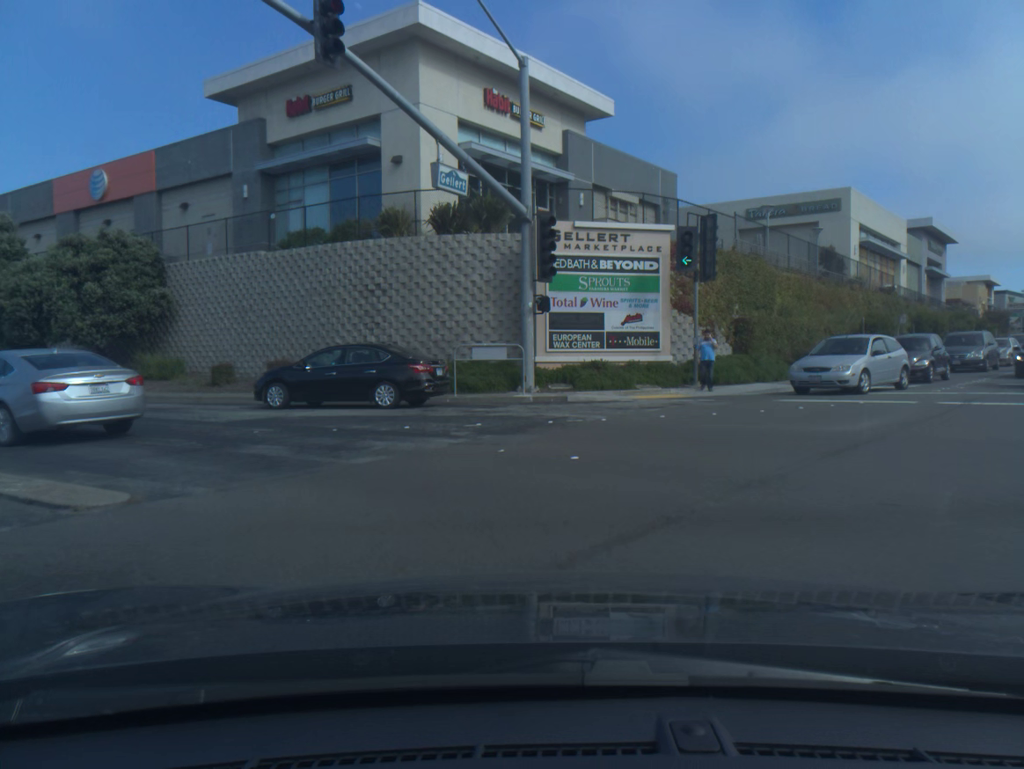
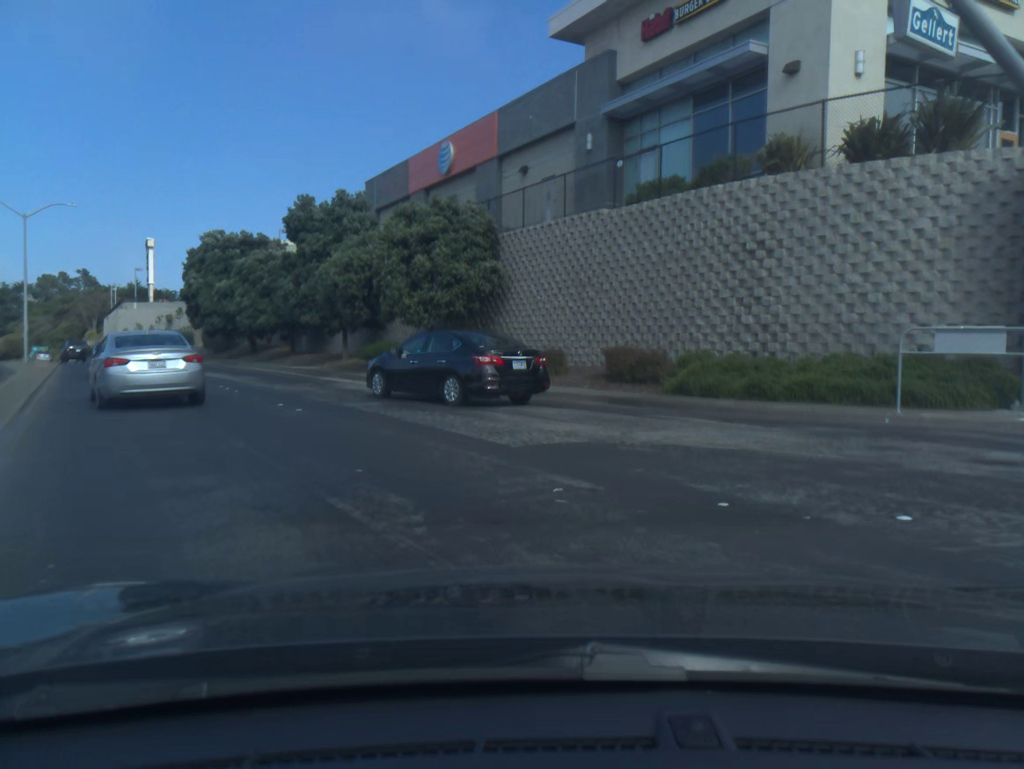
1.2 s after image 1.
(-1.6, +7.5) m; -28°
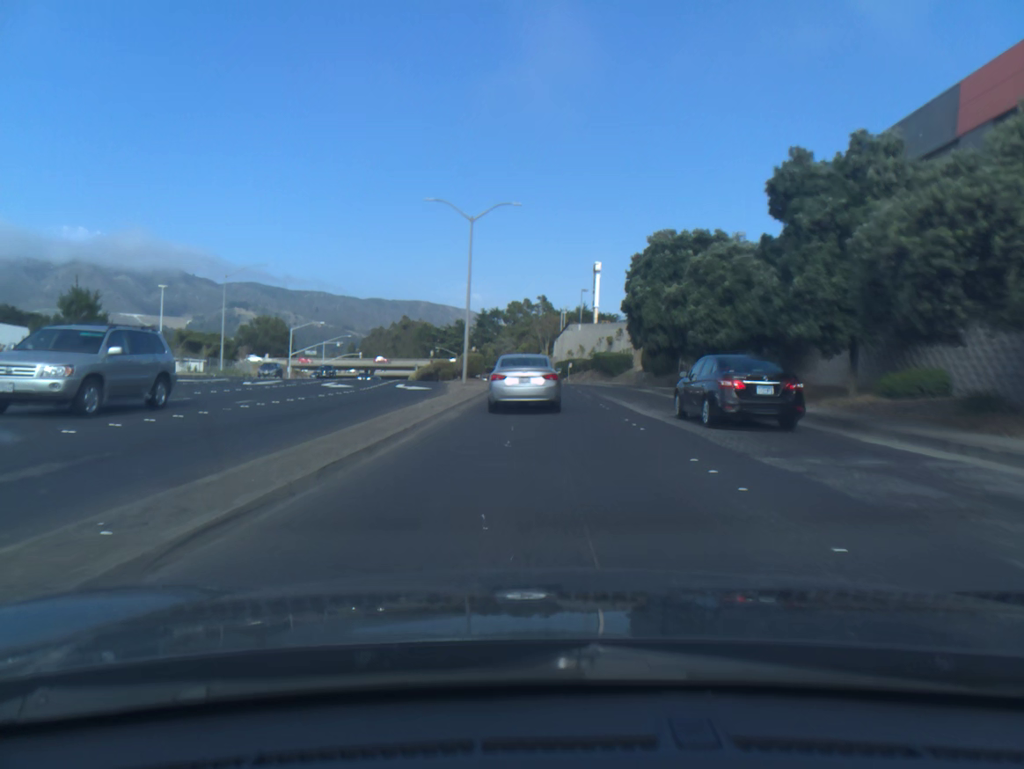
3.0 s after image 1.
(-3.5, +11.9) m; -24°
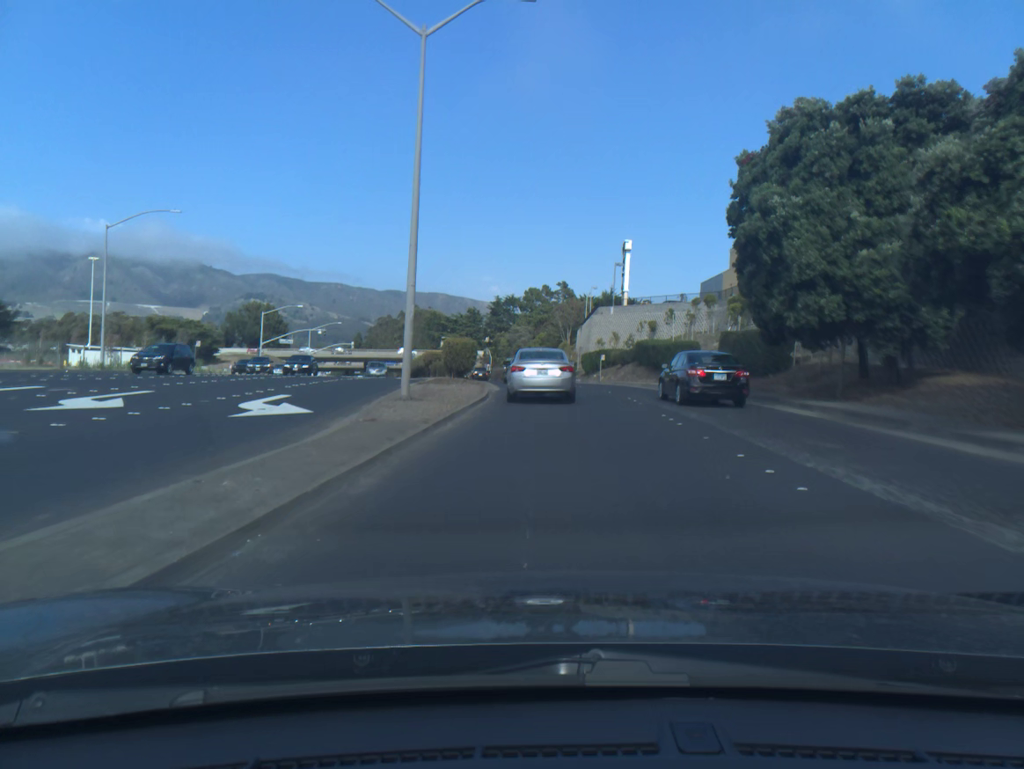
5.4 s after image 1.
(-0.1, +22.0) m; -1°
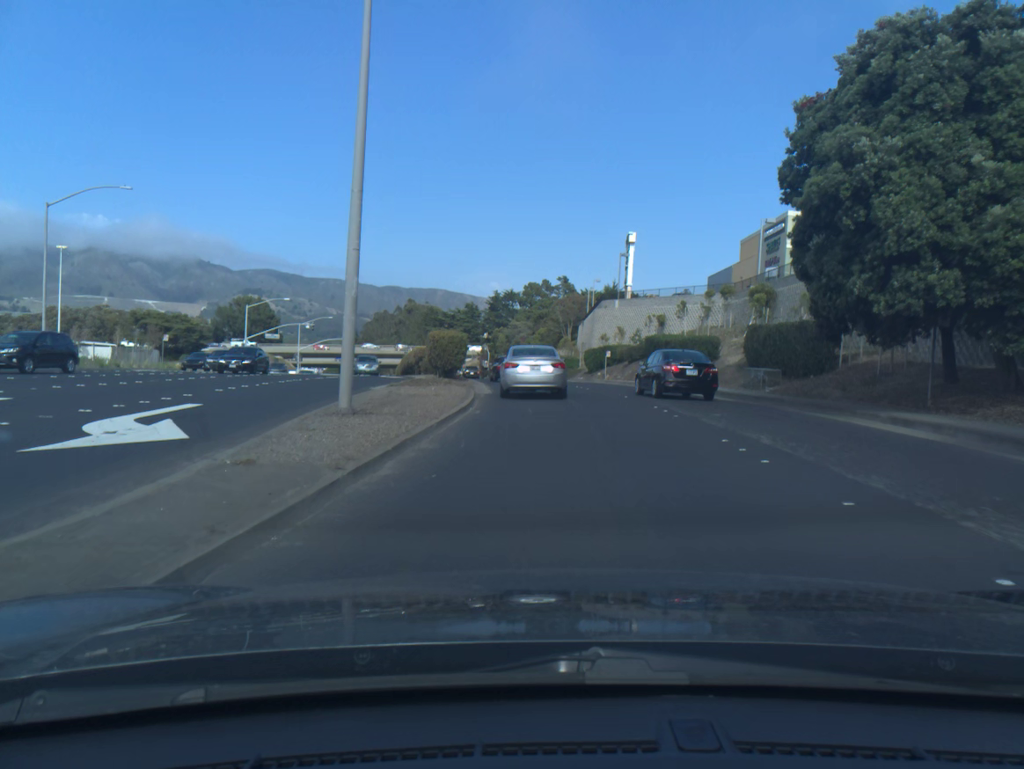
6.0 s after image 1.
(0.0, +5.6) m; 0°
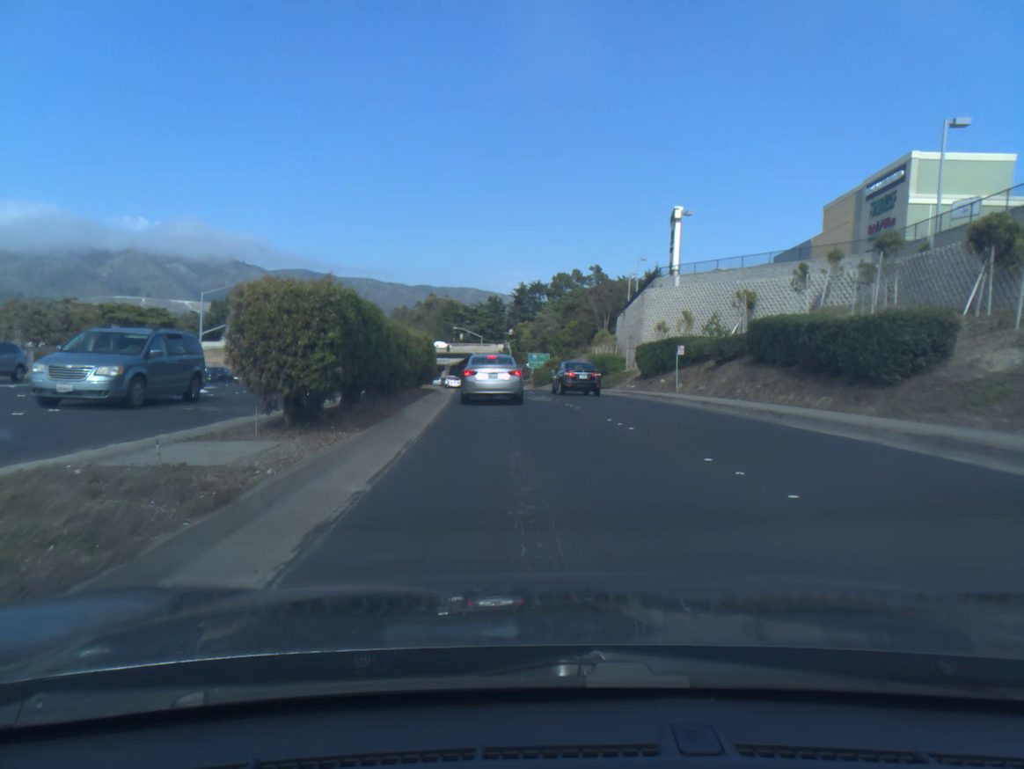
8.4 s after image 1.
(0.0, +23.5) m; -2°
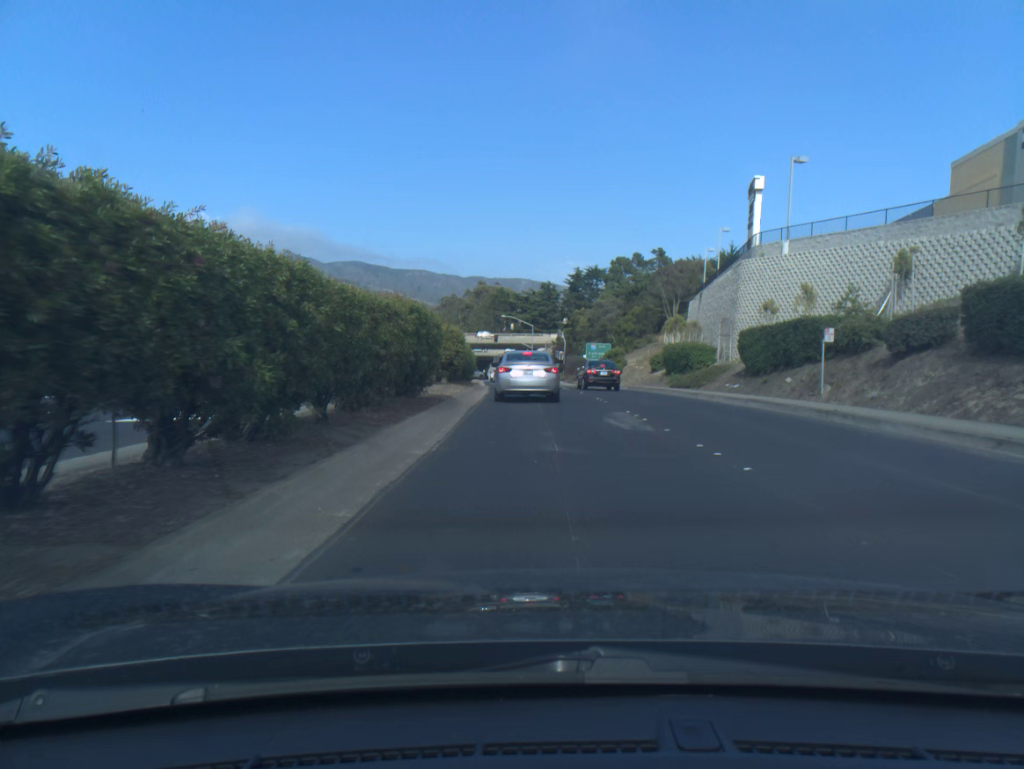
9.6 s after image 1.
(-0.5, +13.0) m; -3°
